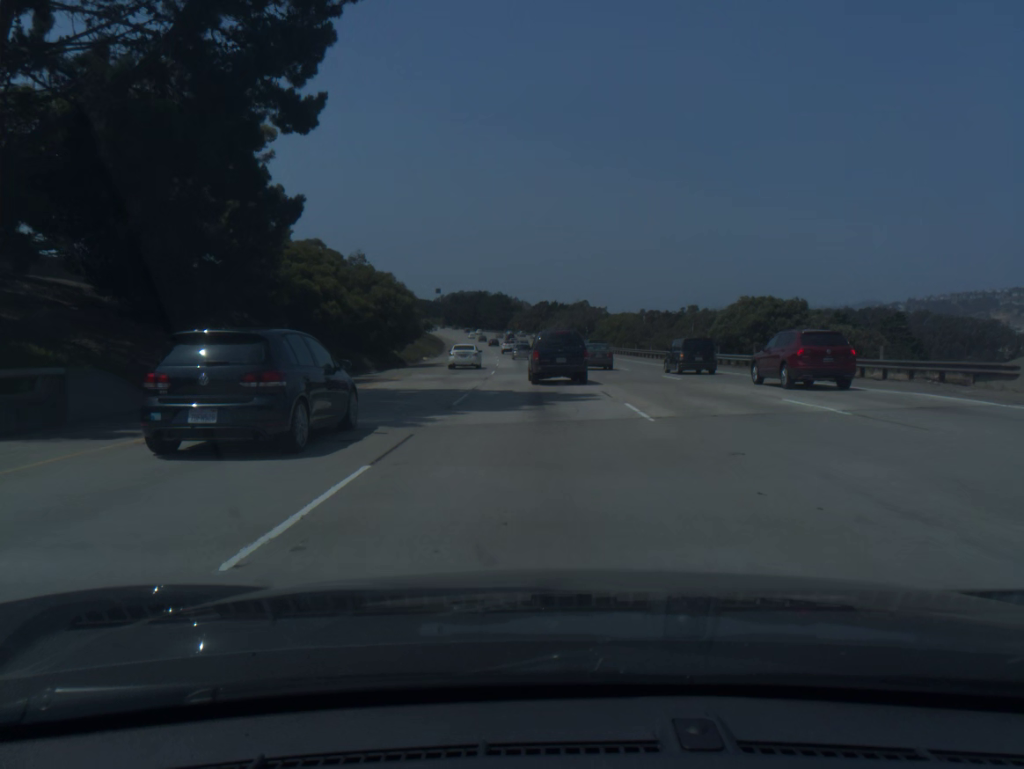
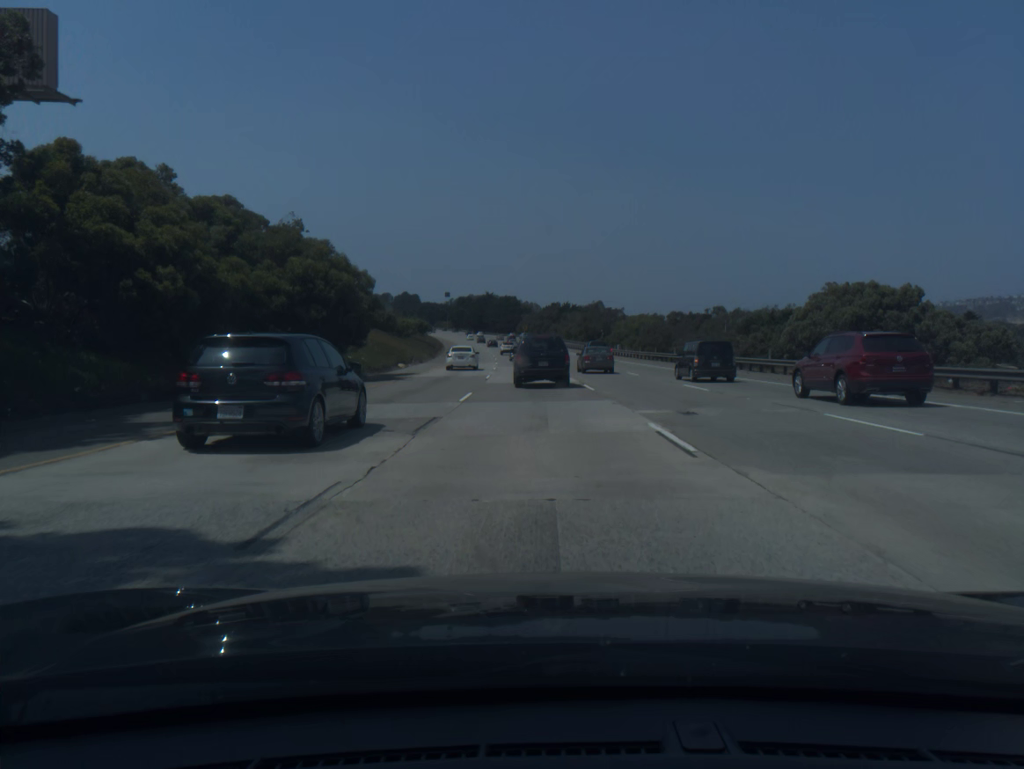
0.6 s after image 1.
(-0.1, +18.1) m; -1°
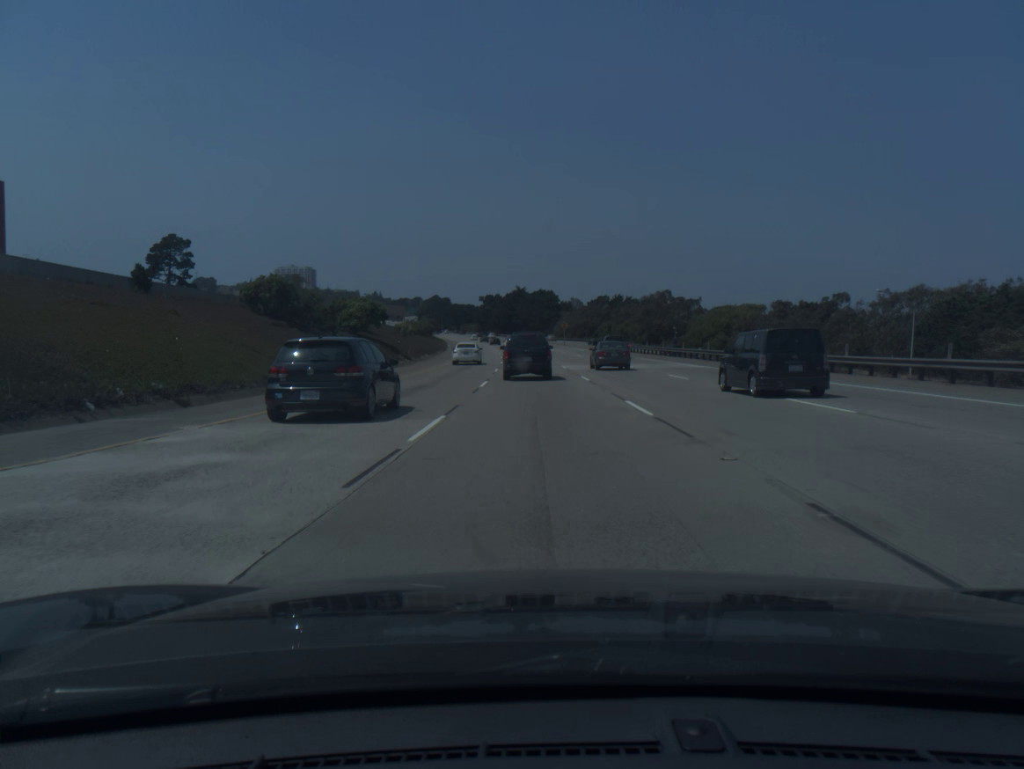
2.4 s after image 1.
(-1.5, +54.1) m; -3°
